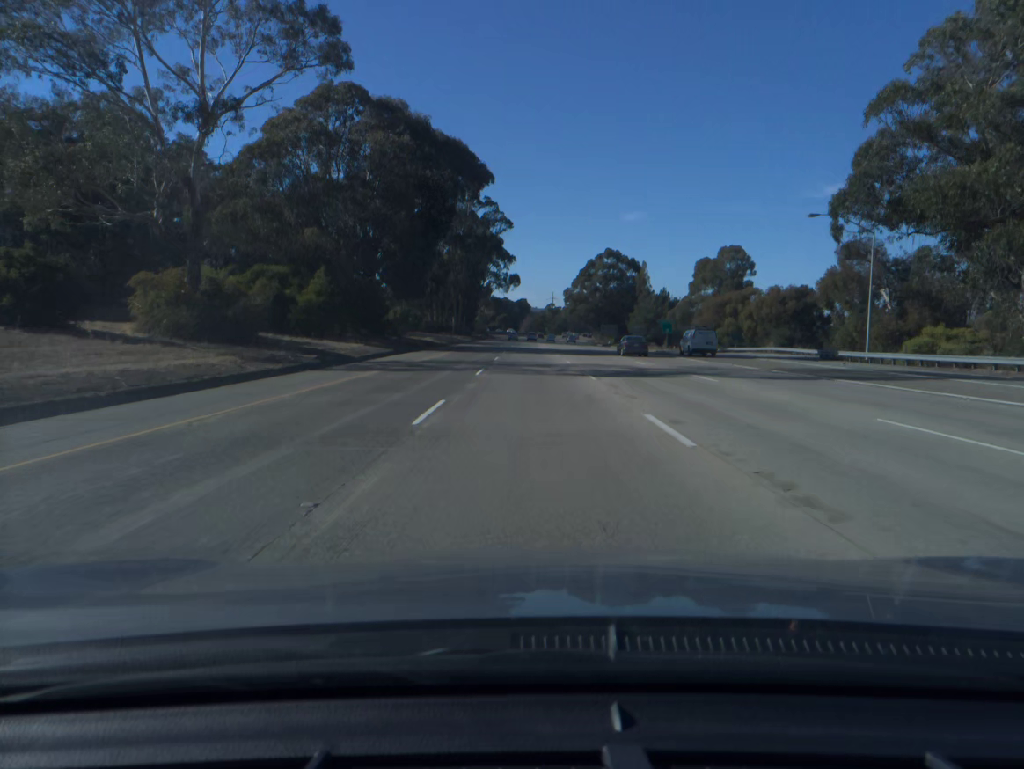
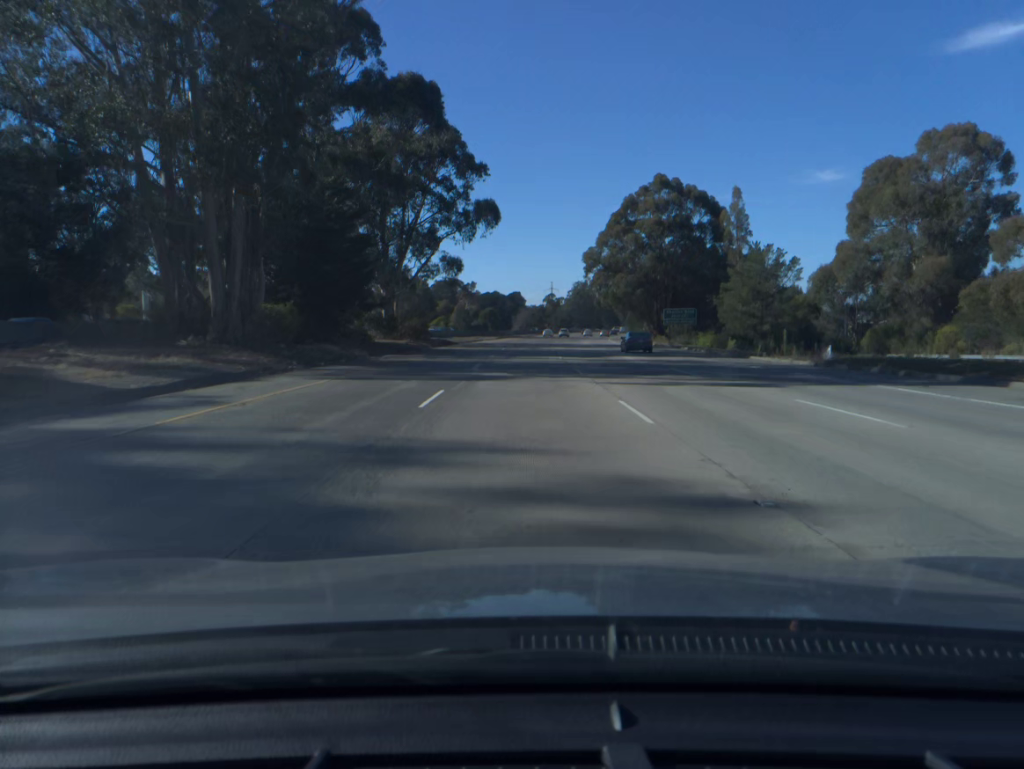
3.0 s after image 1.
(+0.2, +99.8) m; 0°
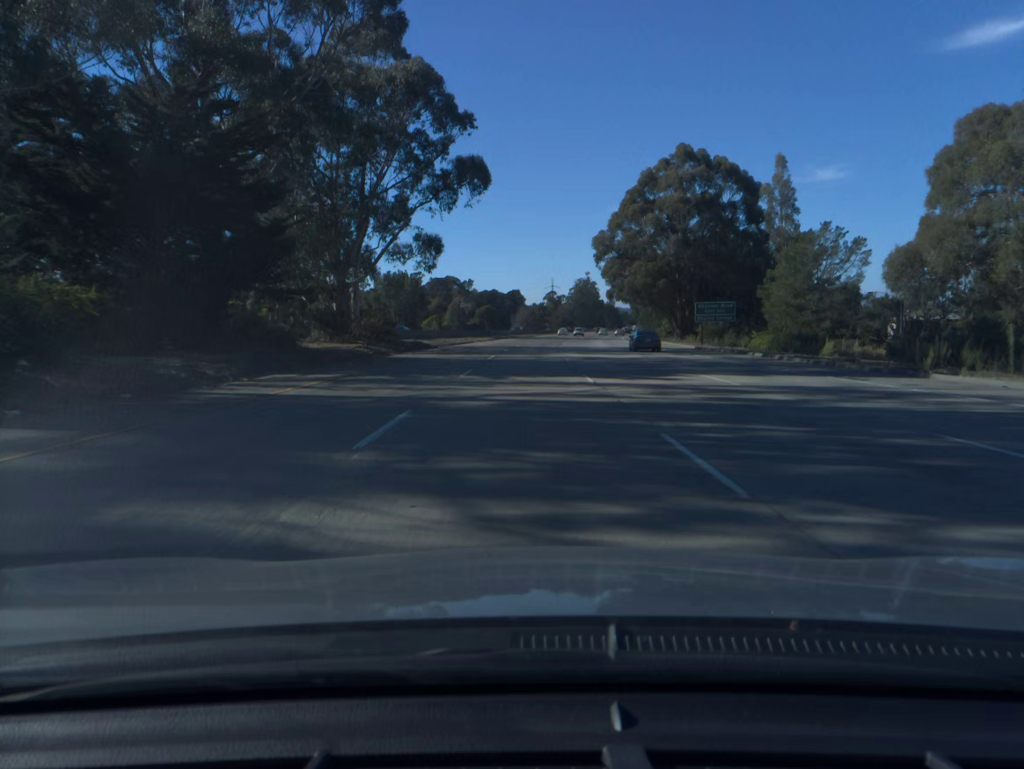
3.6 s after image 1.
(0.0, +19.8) m; 0°
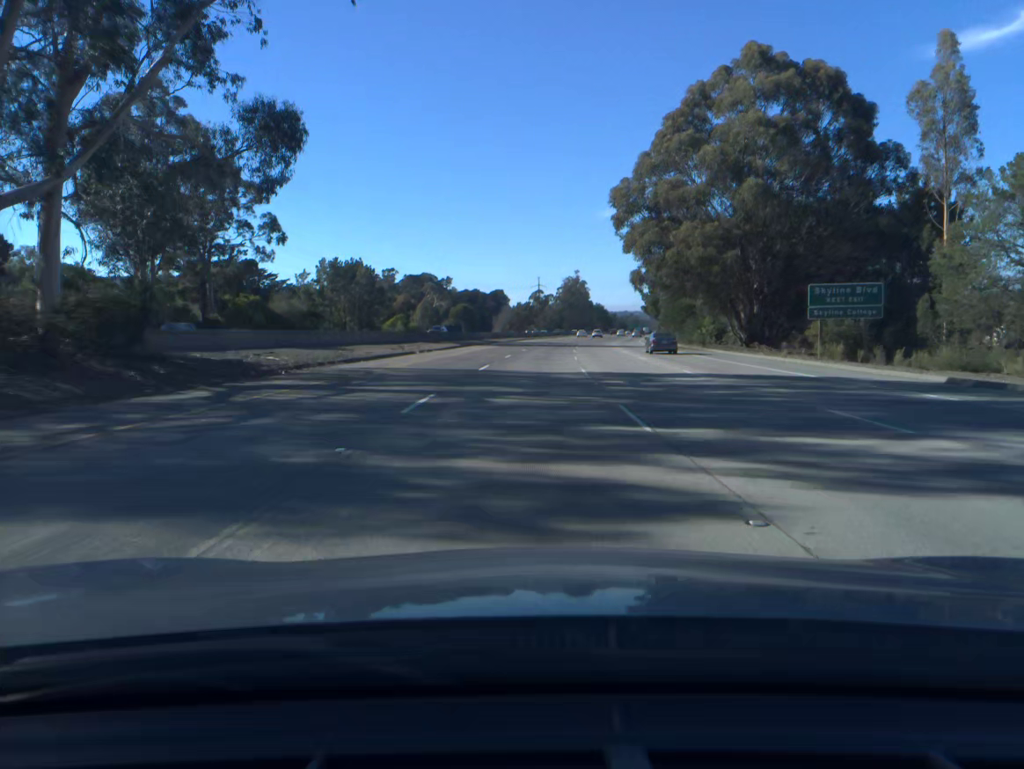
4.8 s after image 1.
(+0.2, +39.5) m; +1°
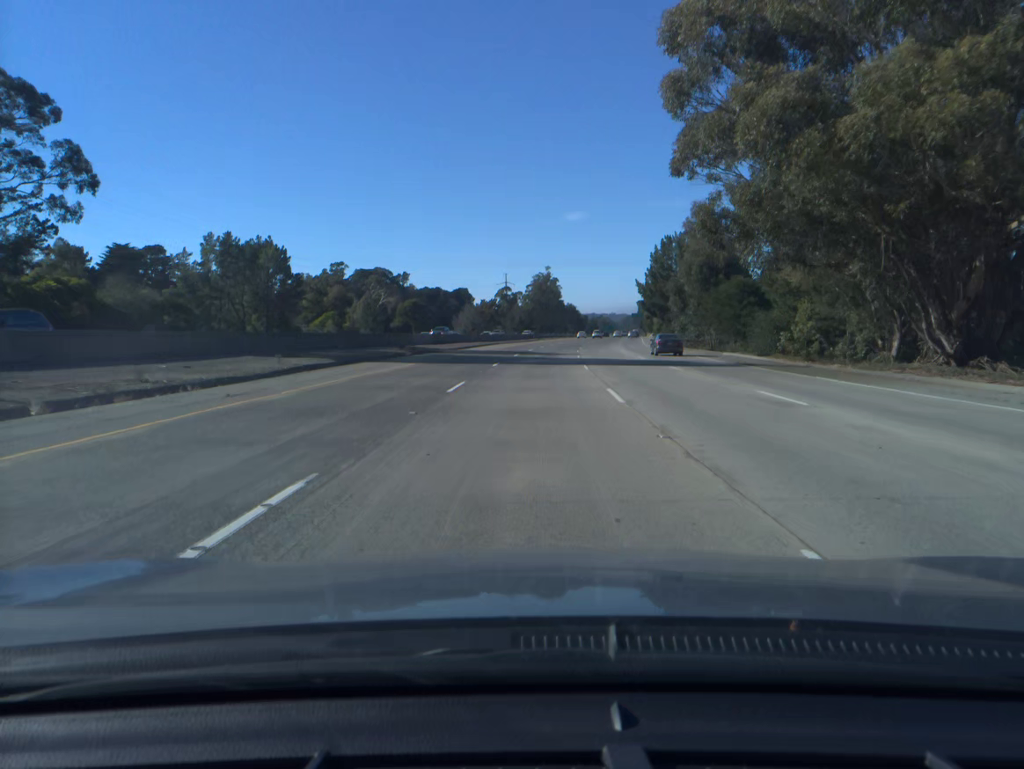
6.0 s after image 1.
(+0.7, +39.5) m; +2°
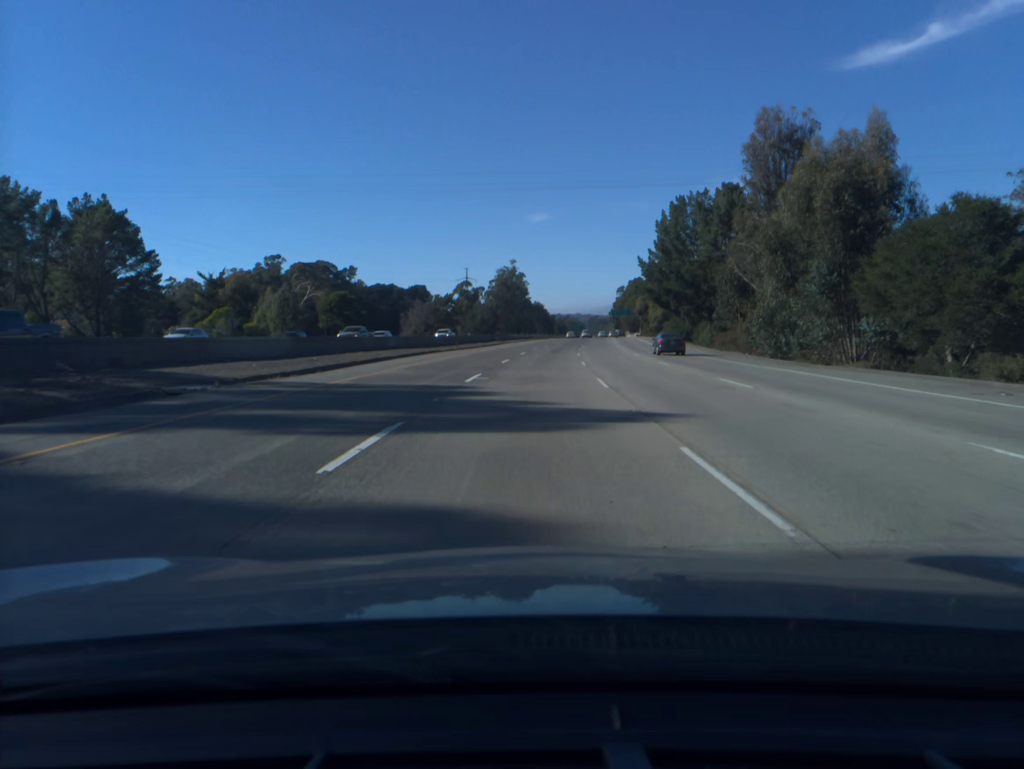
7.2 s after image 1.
(+0.9, +39.6) m; +3°
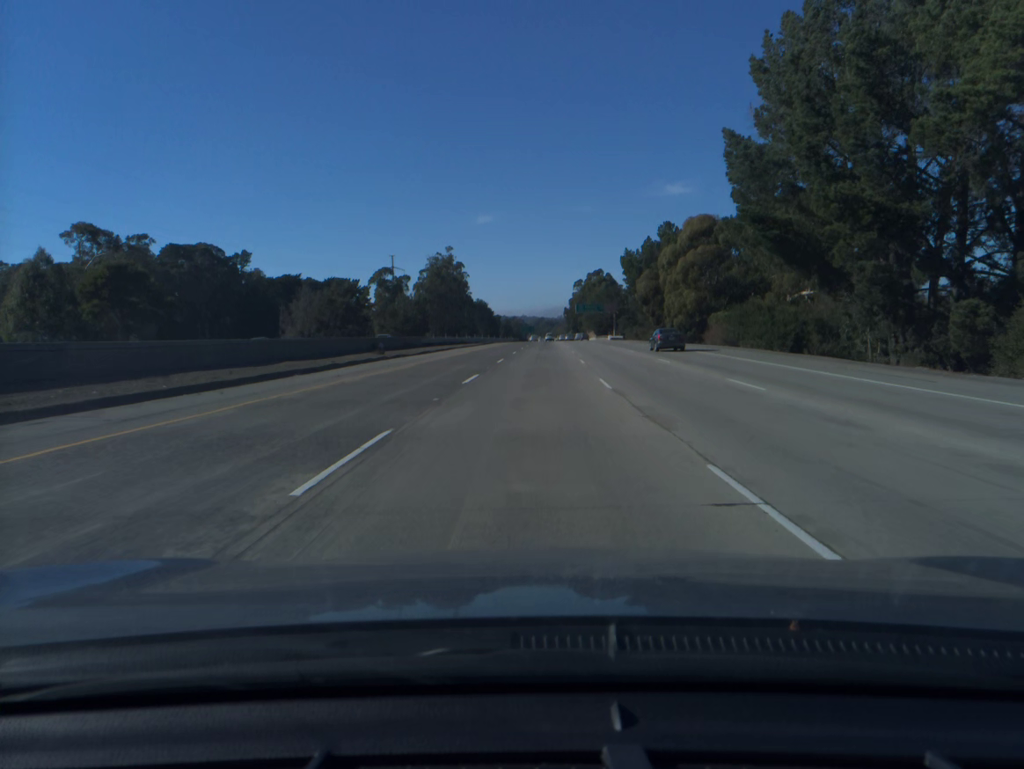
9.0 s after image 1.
(+2.0, +59.5) m; +4°
